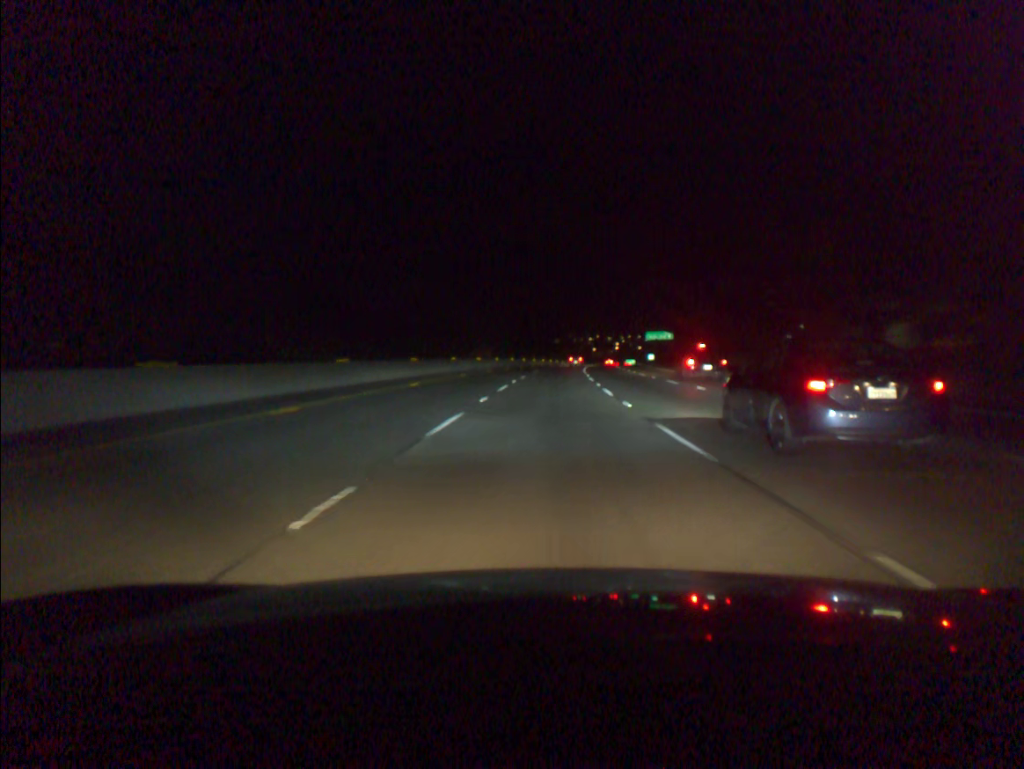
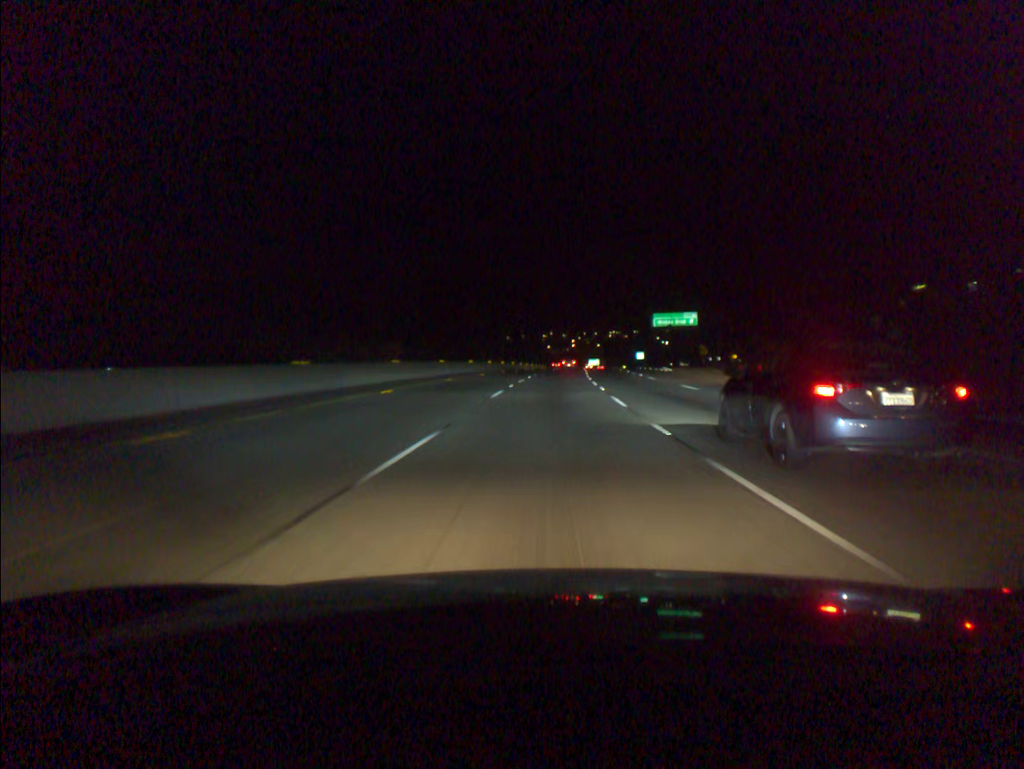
(+2.5, +77.6) m; +4°
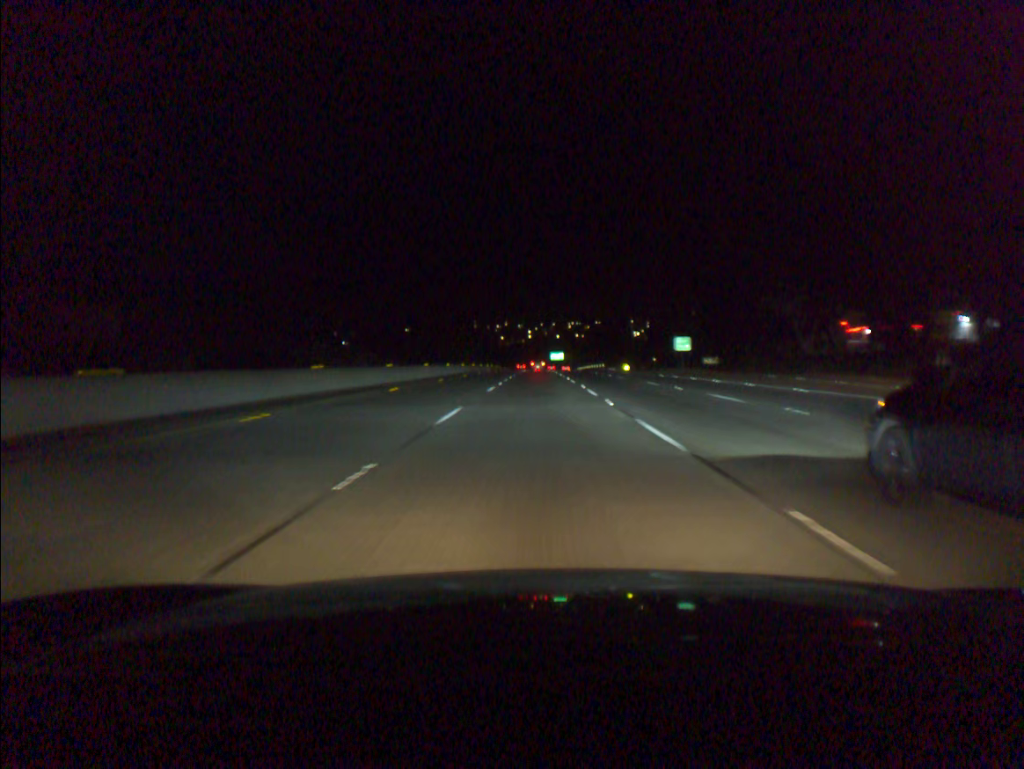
(+3.7, +97.4) m; +3°
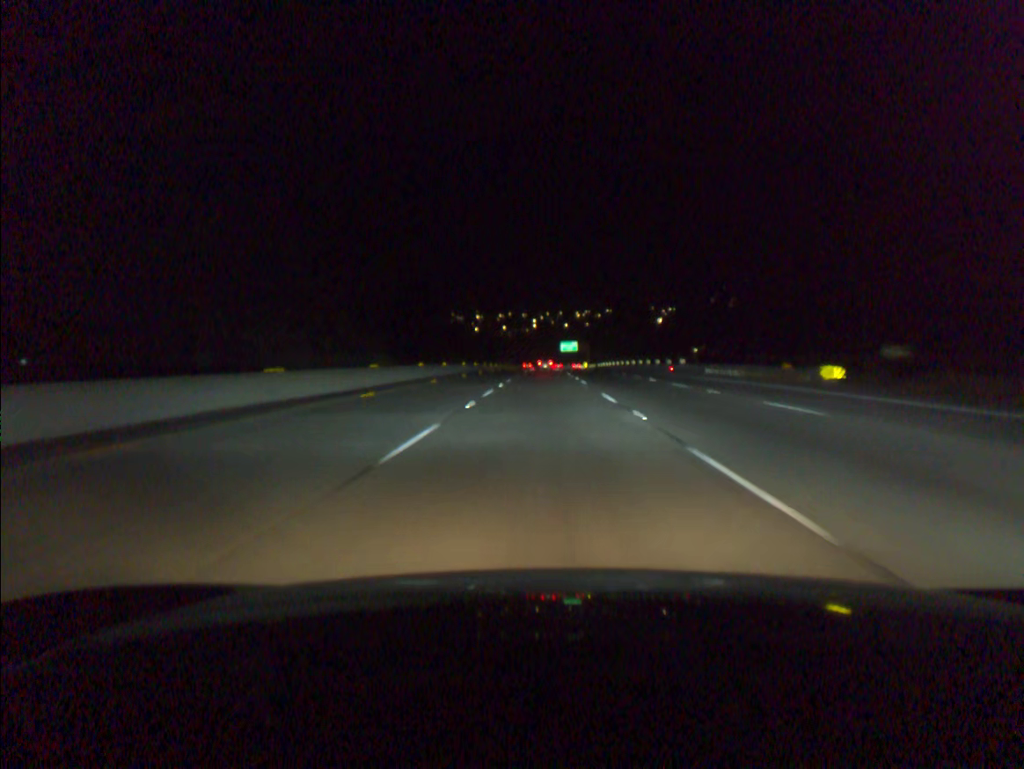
(-0.3, +78.3) m; 0°
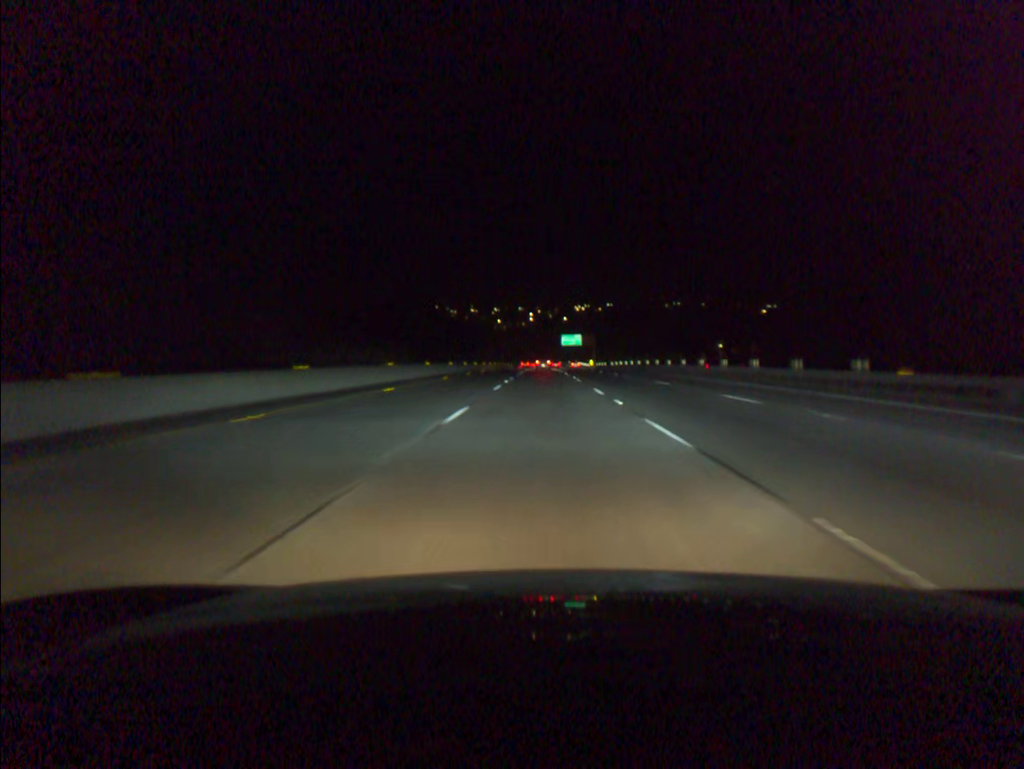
(0.0, +39.2) m; 0°
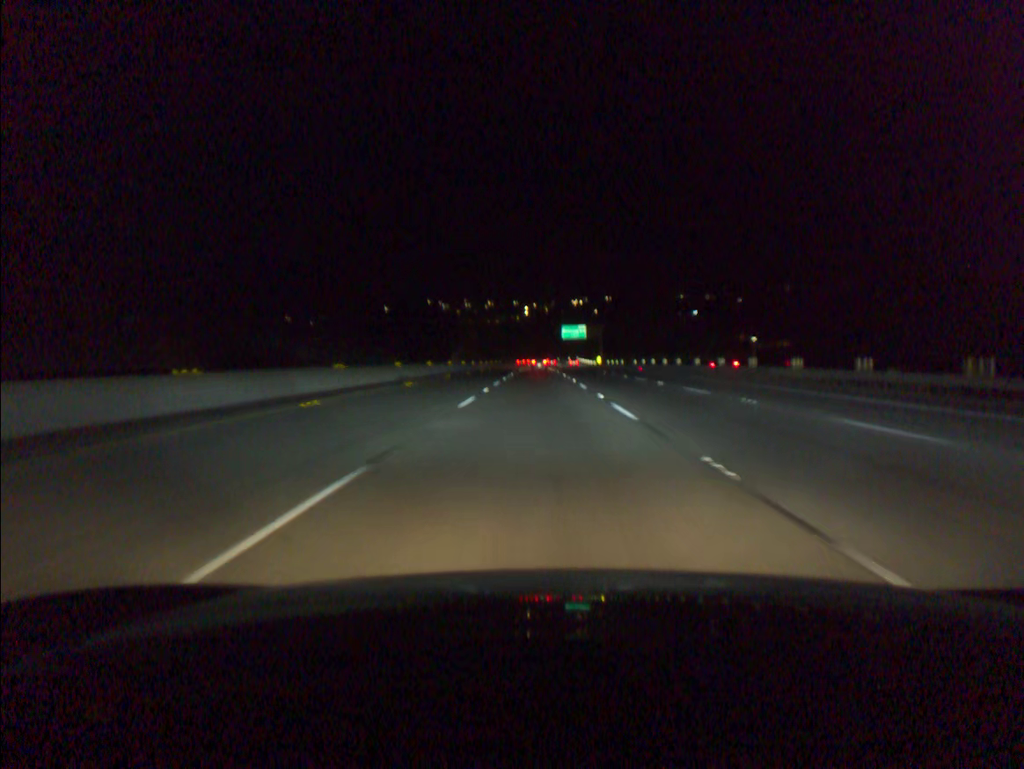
(+0.1, +39.2) m; 0°
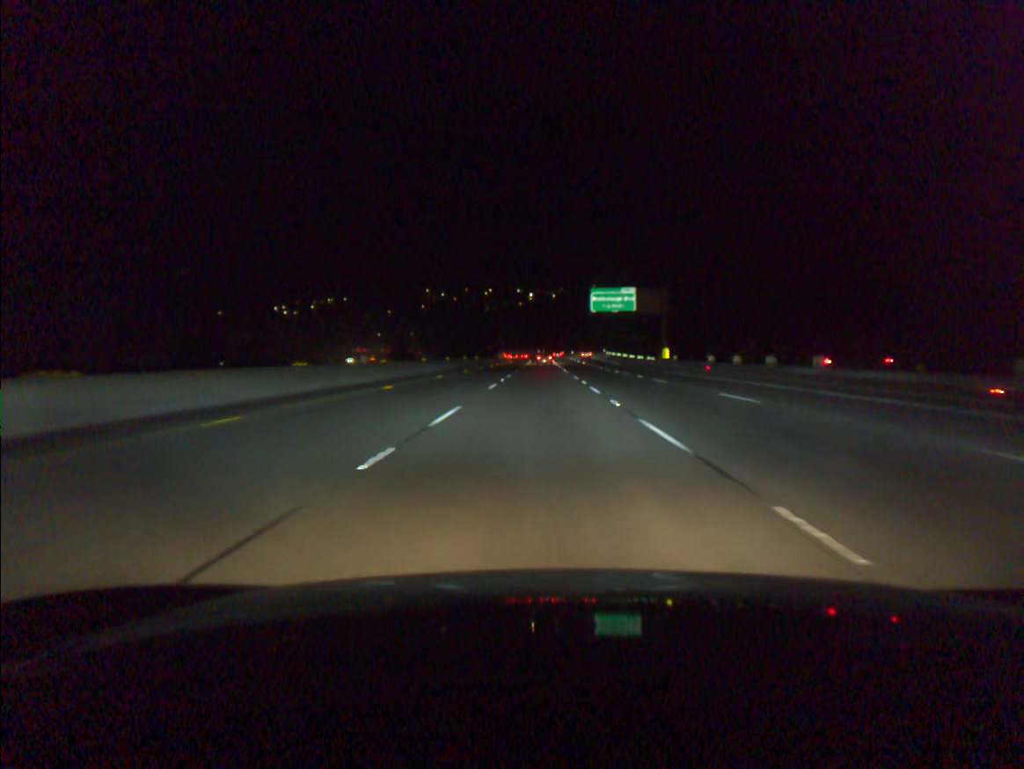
(-0.3, +78.5) m; 0°
